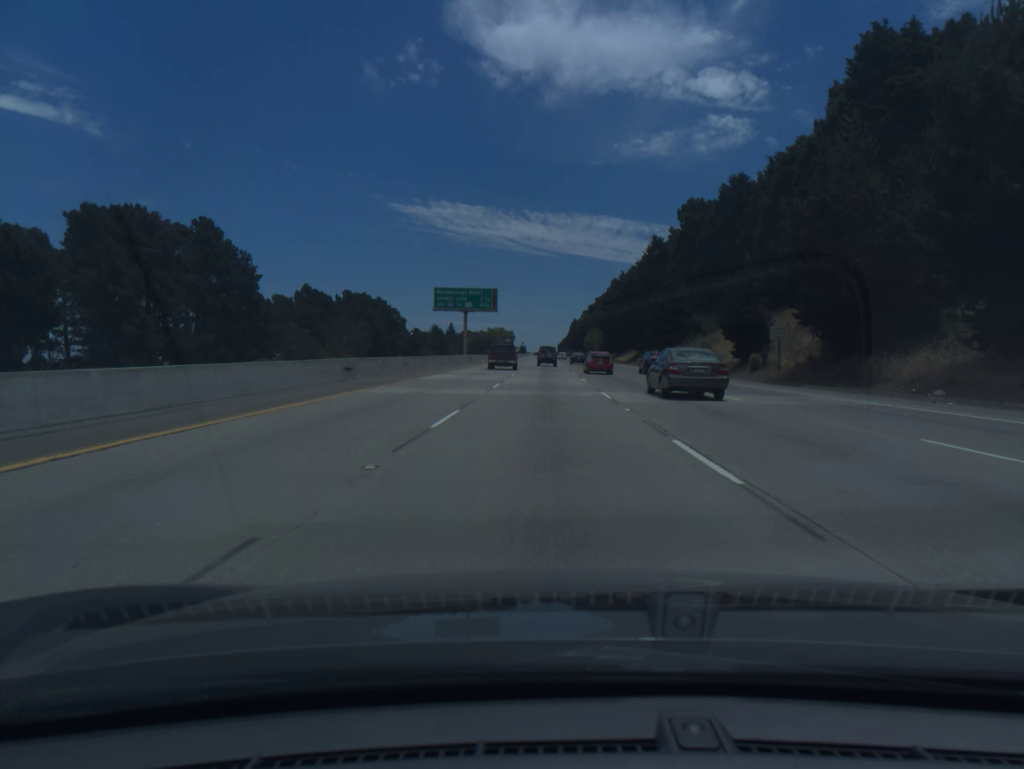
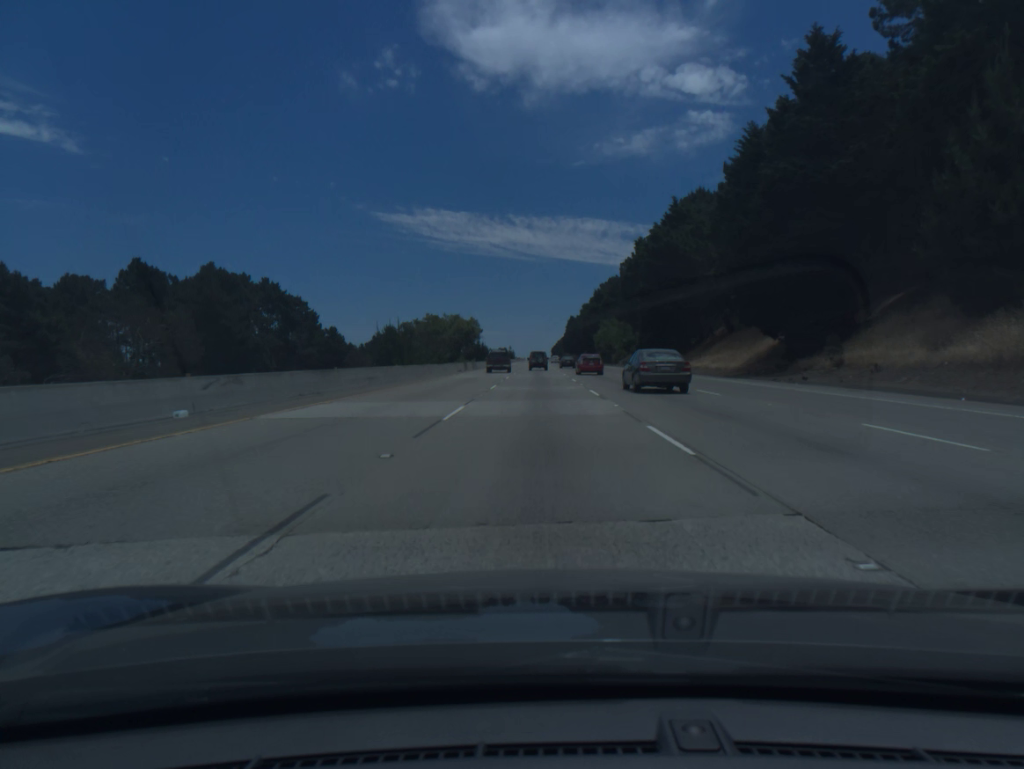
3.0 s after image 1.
(+0.2, +85.6) m; 0°
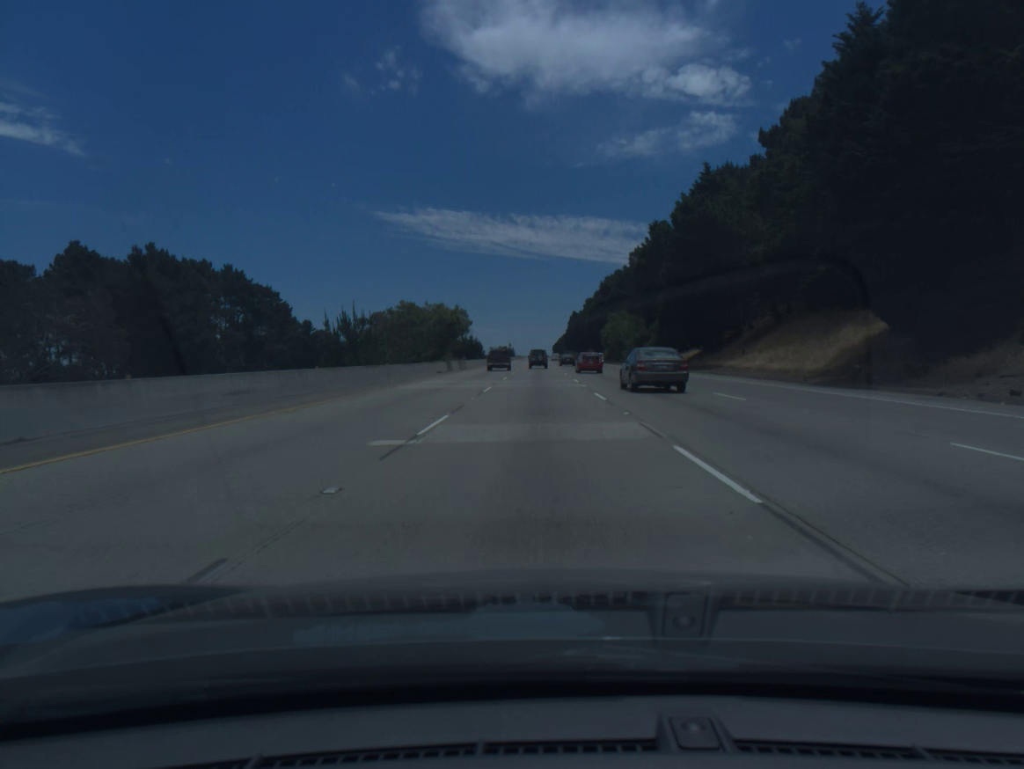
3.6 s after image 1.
(0.0, +17.4) m; 0°
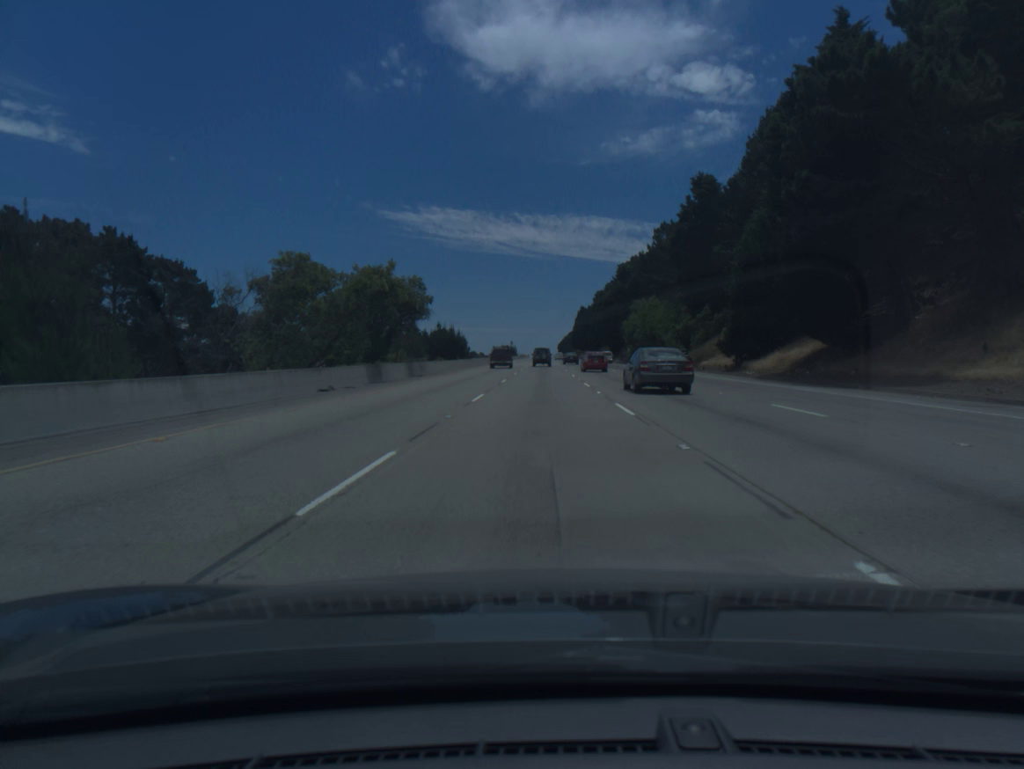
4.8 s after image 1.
(-0.1, +35.2) m; 0°
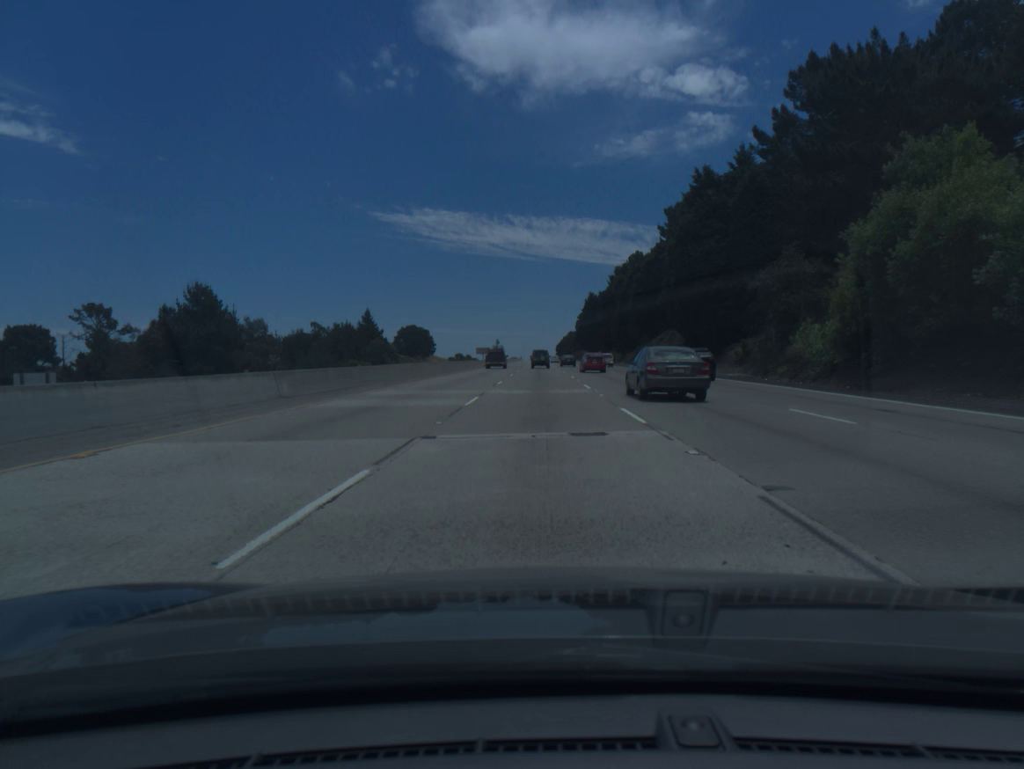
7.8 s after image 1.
(+0.3, +89.4) m; 0°
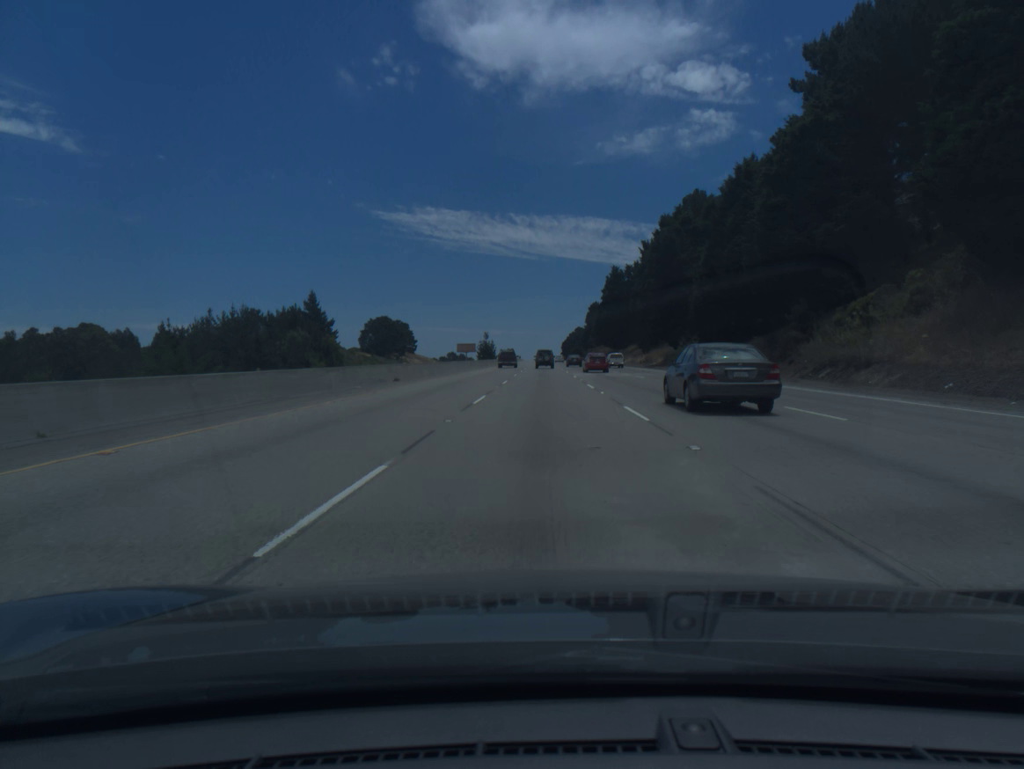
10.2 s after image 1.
(-0.3, +72.6) m; 0°
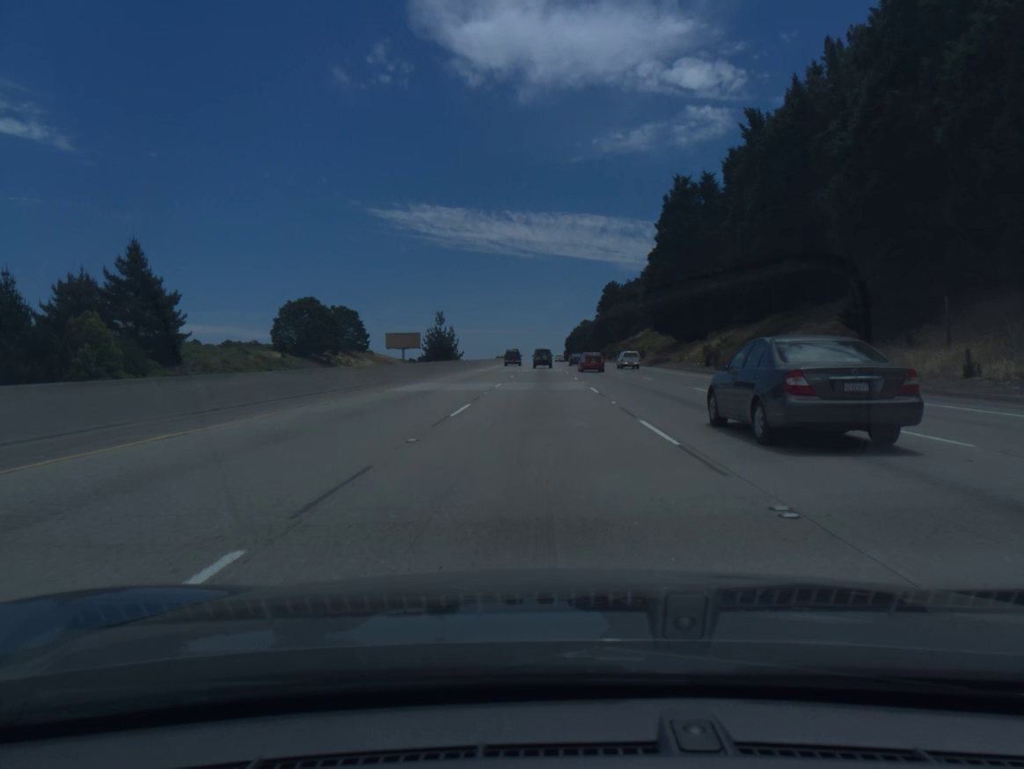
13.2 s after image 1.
(+0.5, +91.8) m; 0°
